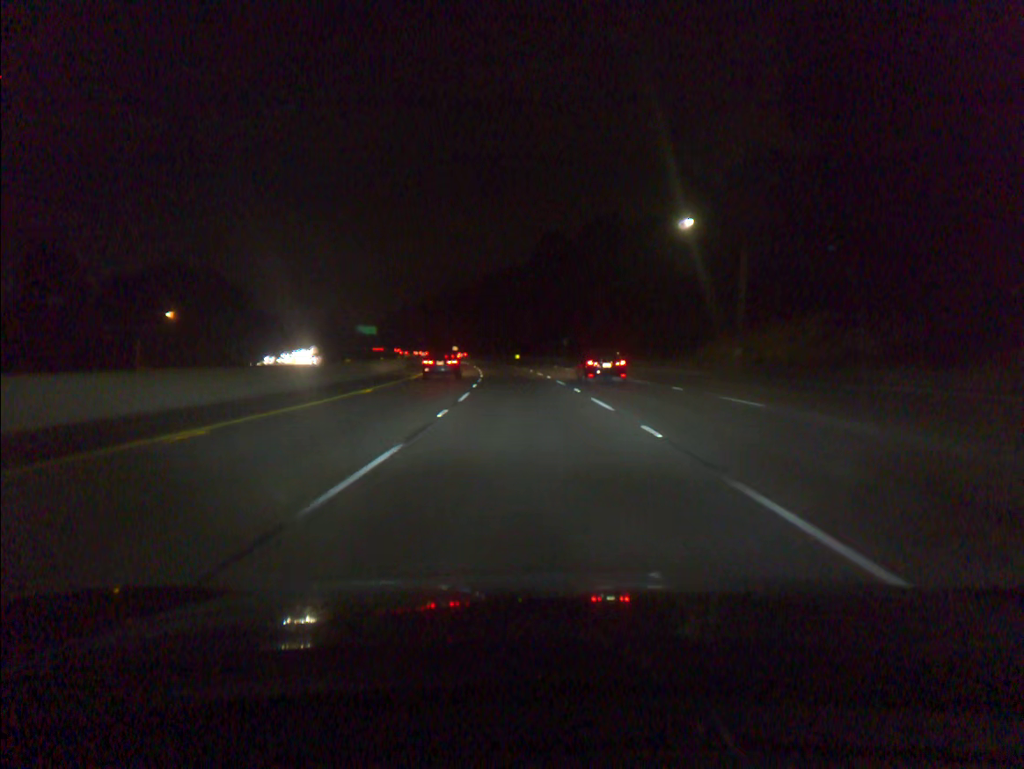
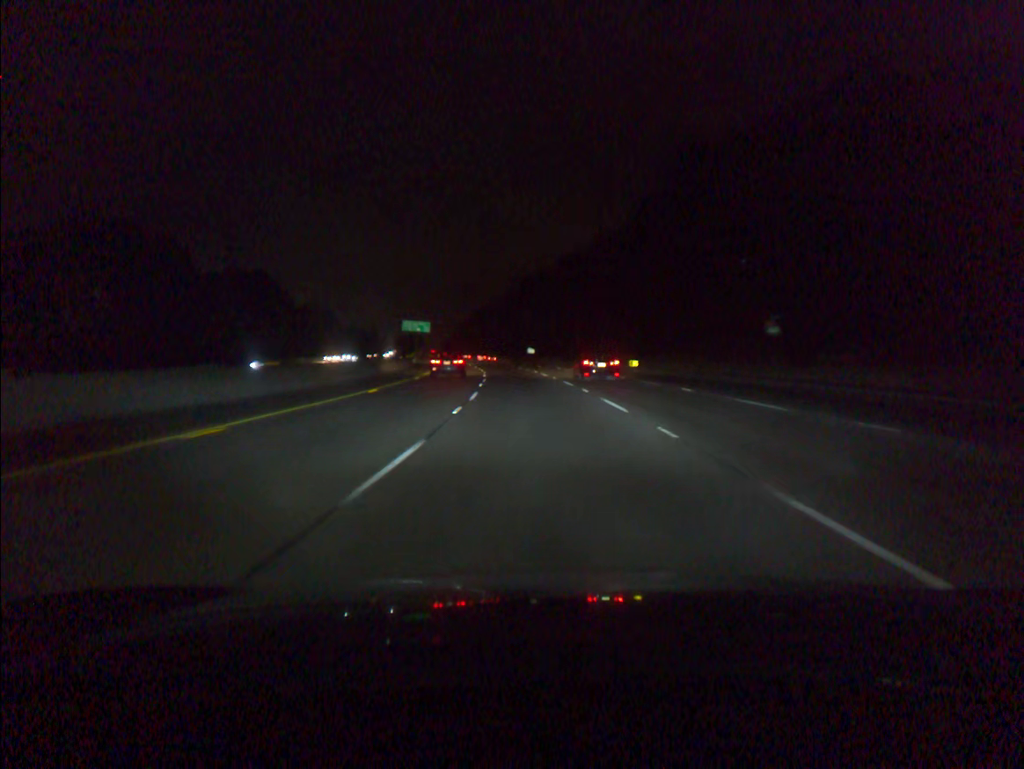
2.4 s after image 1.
(-4.4, +72.9) m; -7°
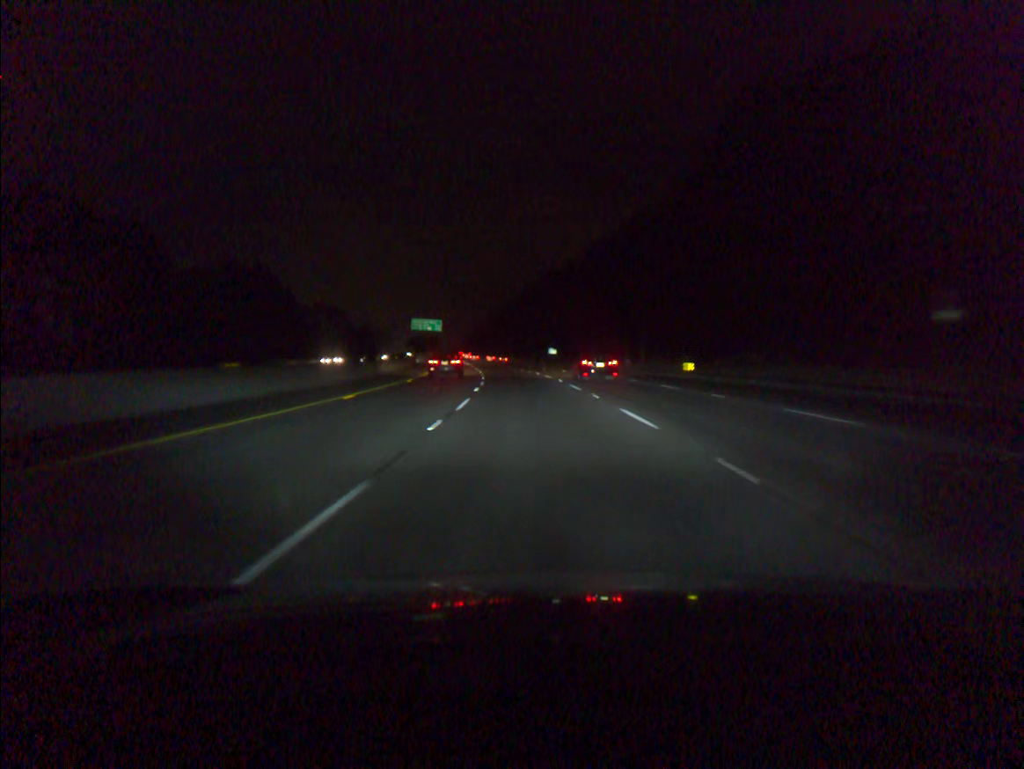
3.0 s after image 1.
(-0.2, +18.3) m; -2°
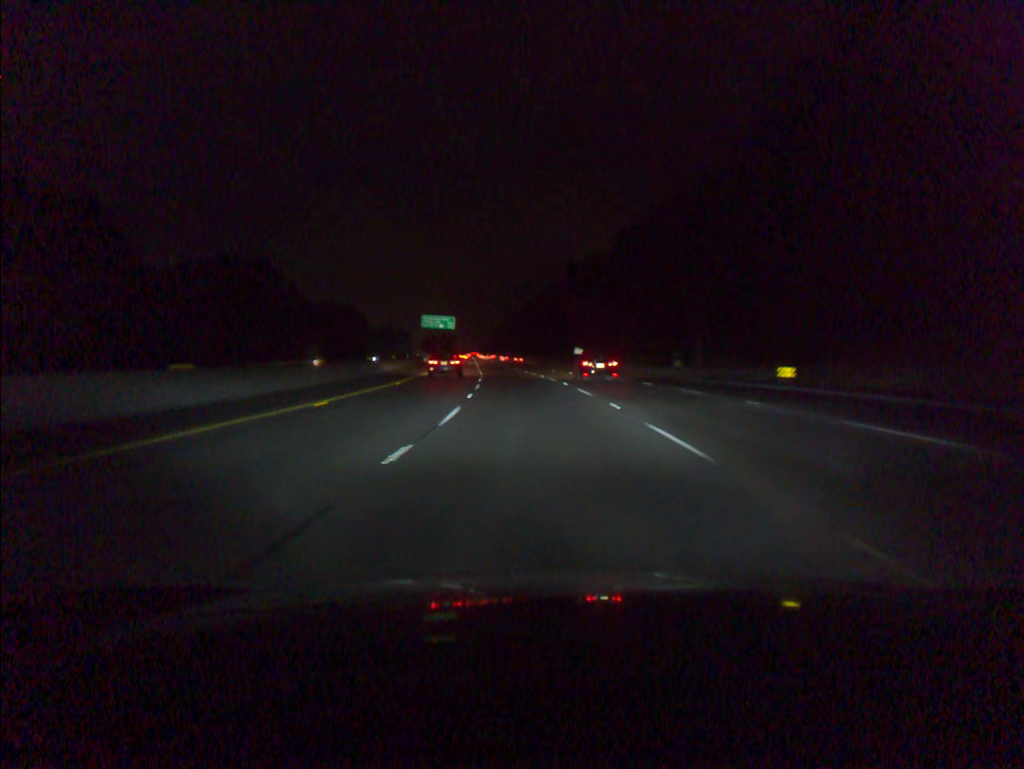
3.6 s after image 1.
(-0.3, +18.3) m; -2°
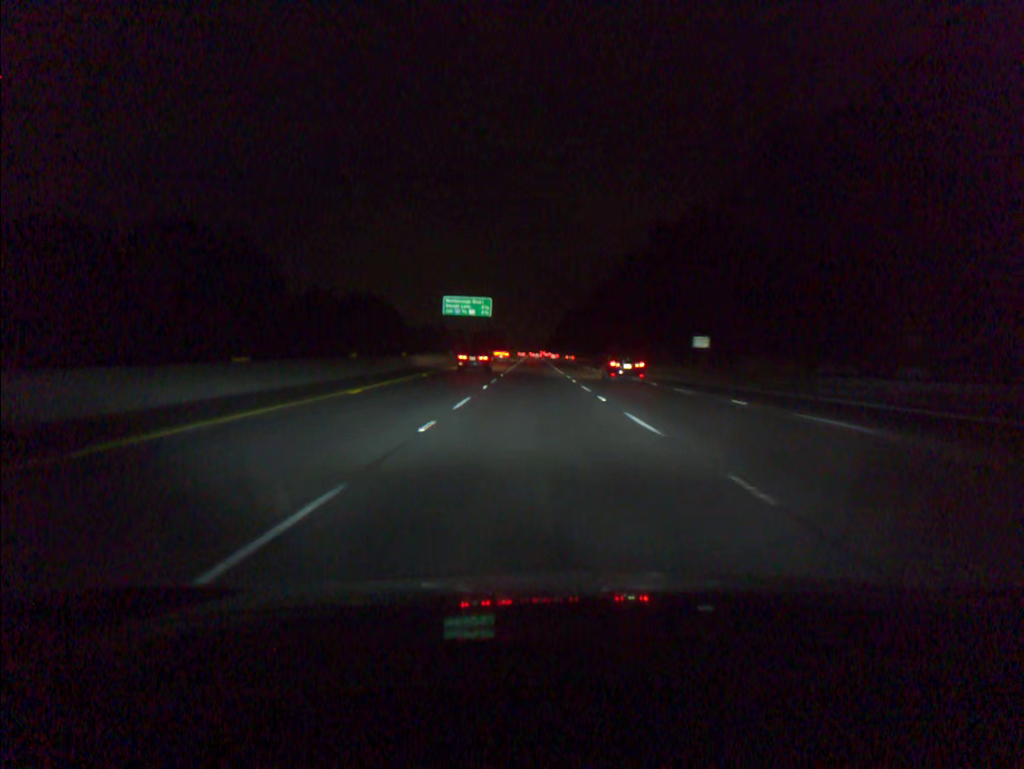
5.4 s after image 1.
(-2.4, +55.0) m; -5°
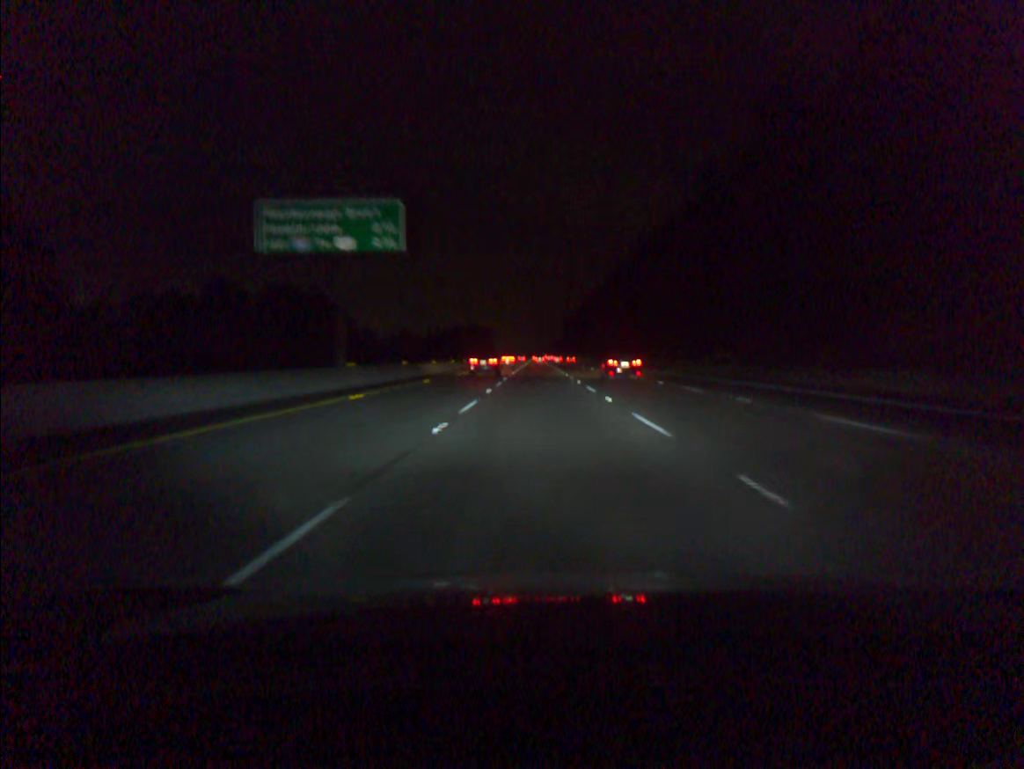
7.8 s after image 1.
(-0.8, +73.5) m; 0°
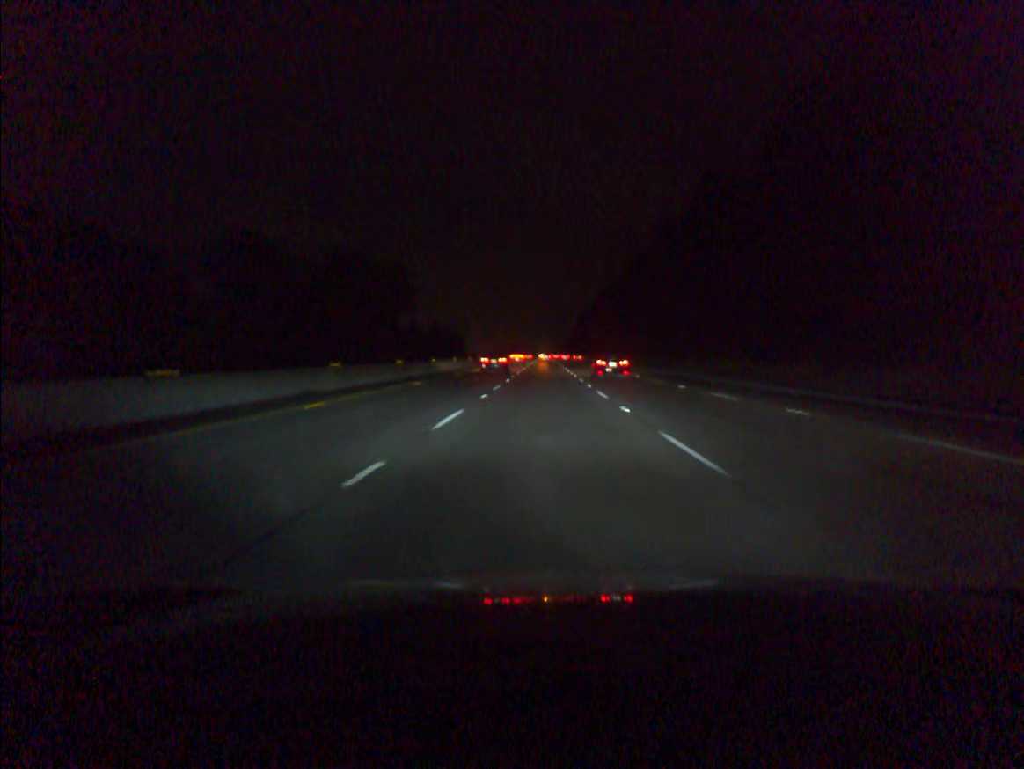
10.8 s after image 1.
(-0.5, +91.6) m; -1°
